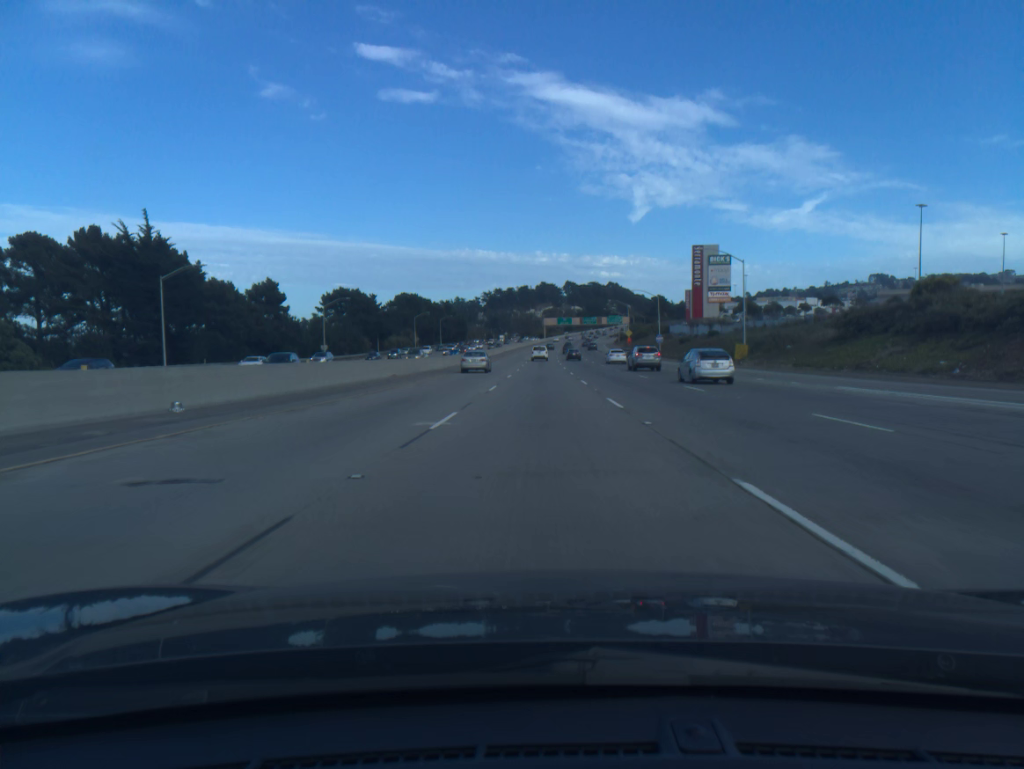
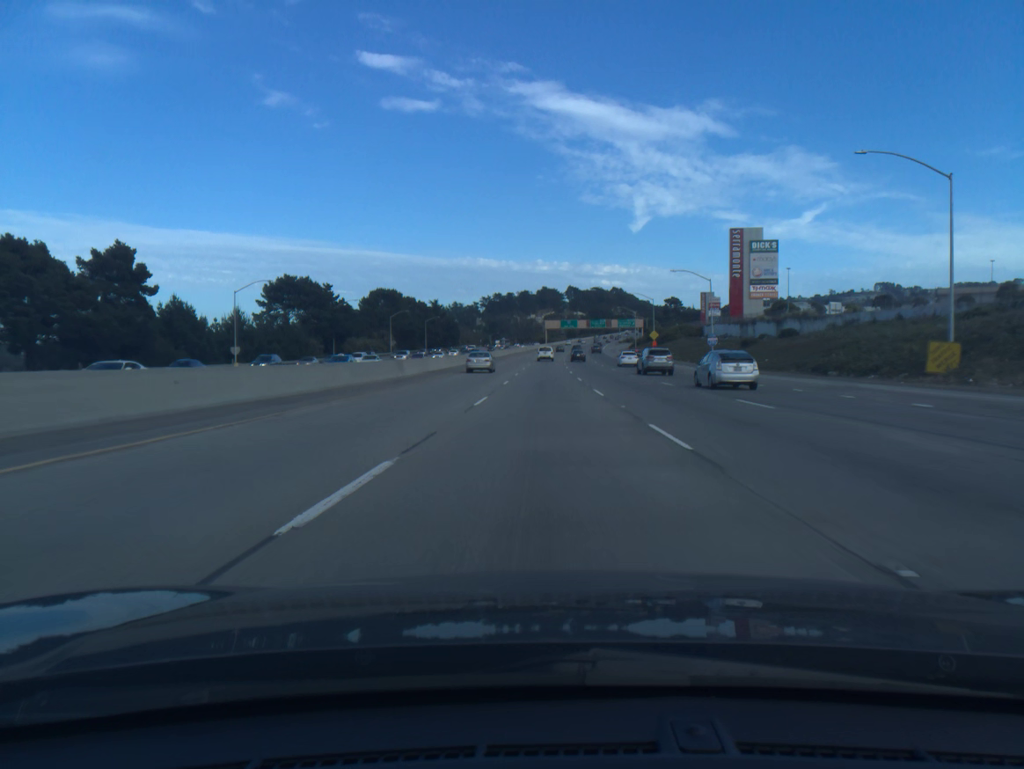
(-0.1, +37.0) m; 0°
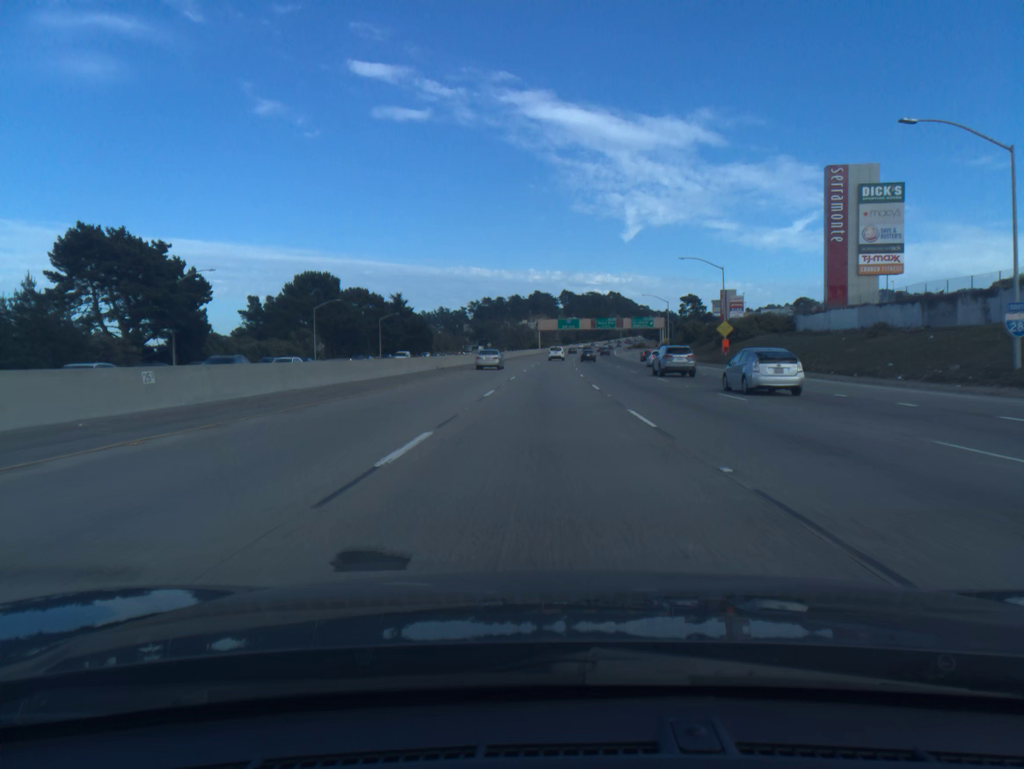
(+0.2, +55.5) m; +1°
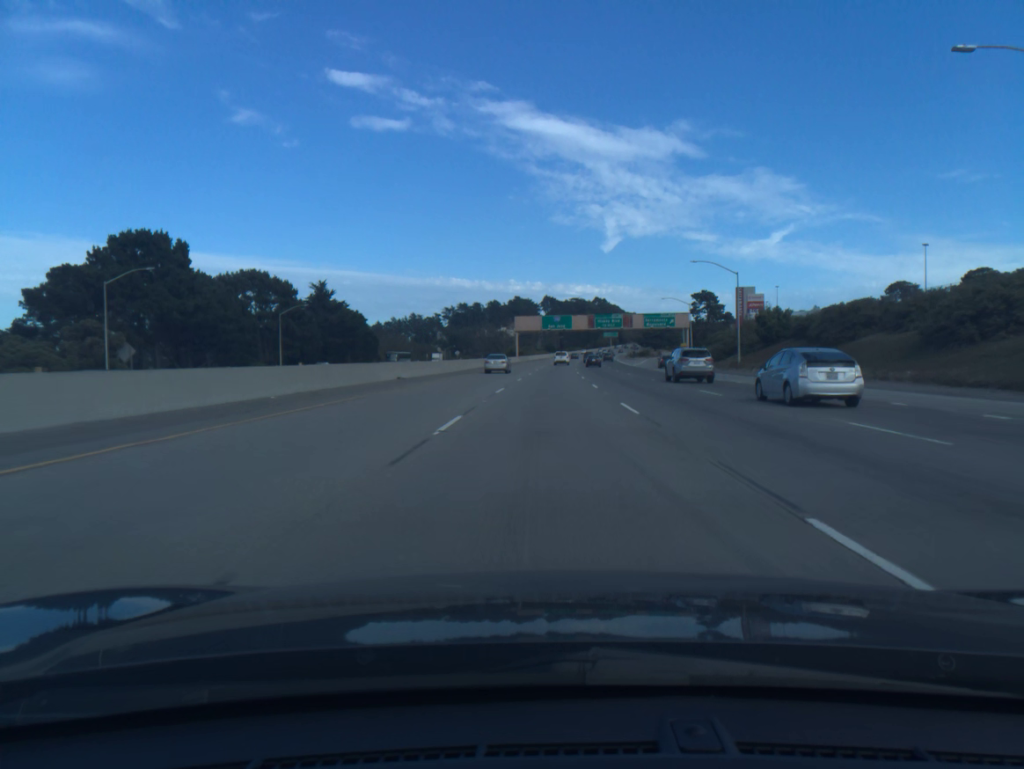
(+0.6, +55.1) m; +1°
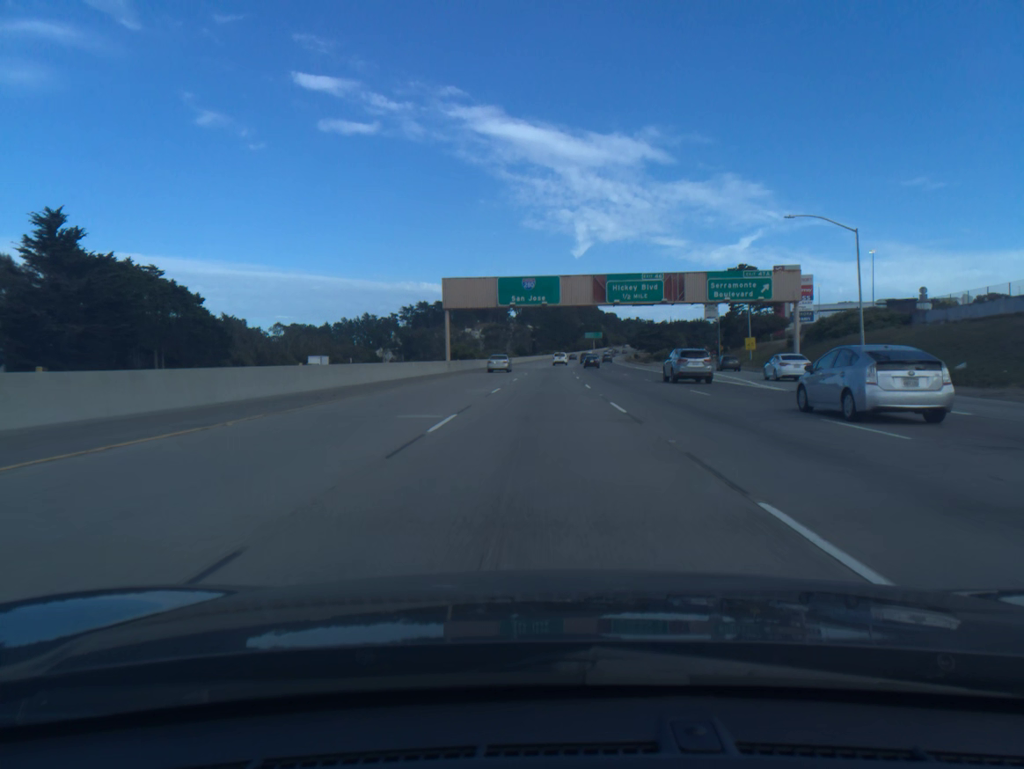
(+1.4, +72.6) m; +2°
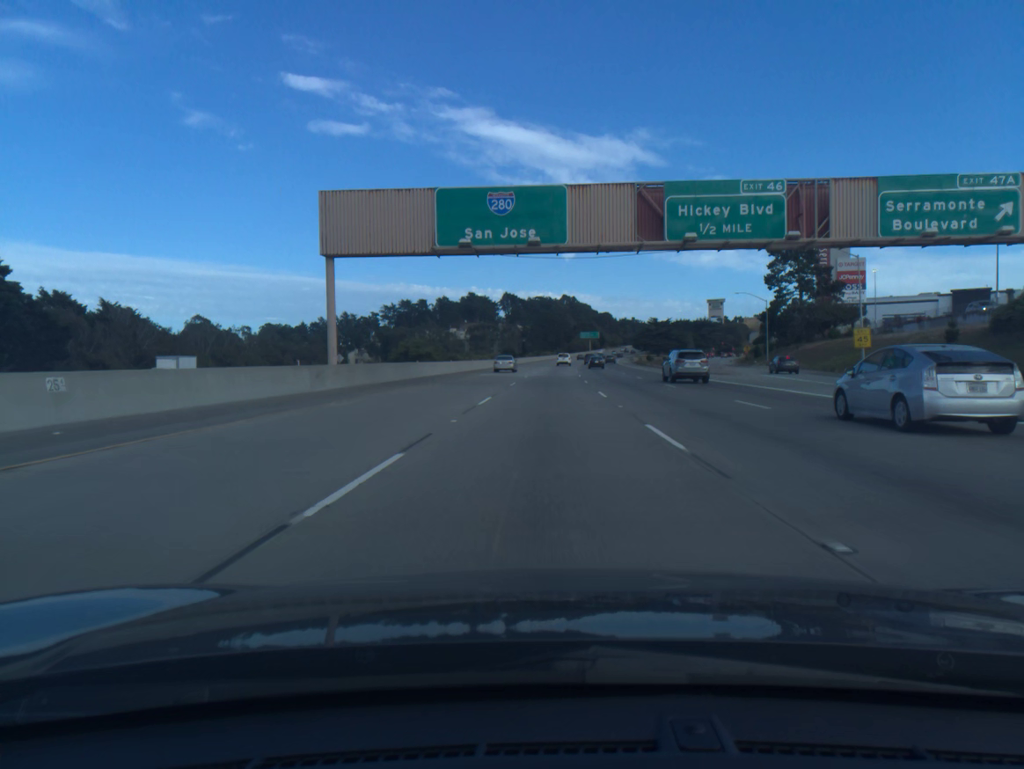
(+0.2, +36.2) m; +1°
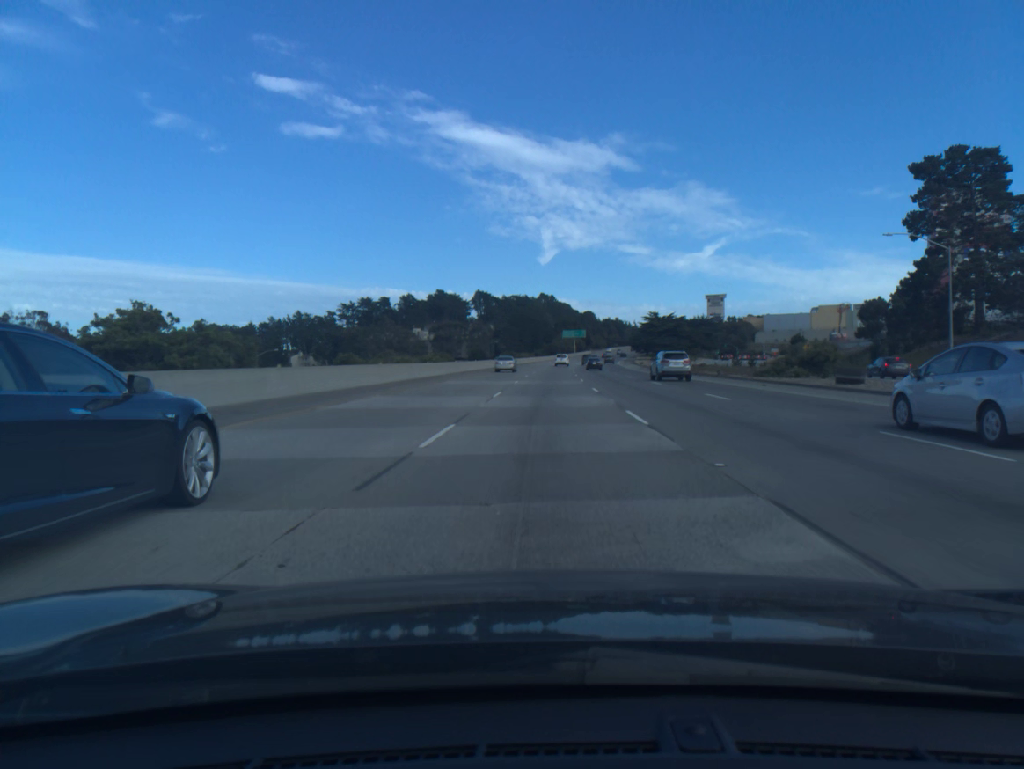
(+0.8, +54.2) m; +2°
